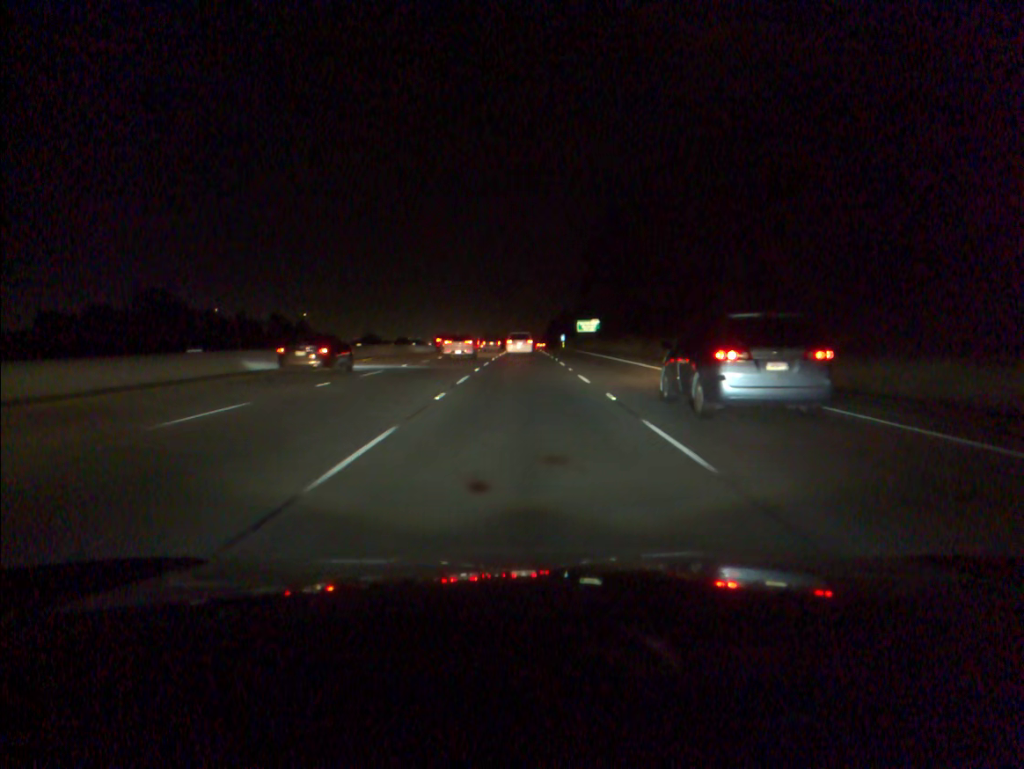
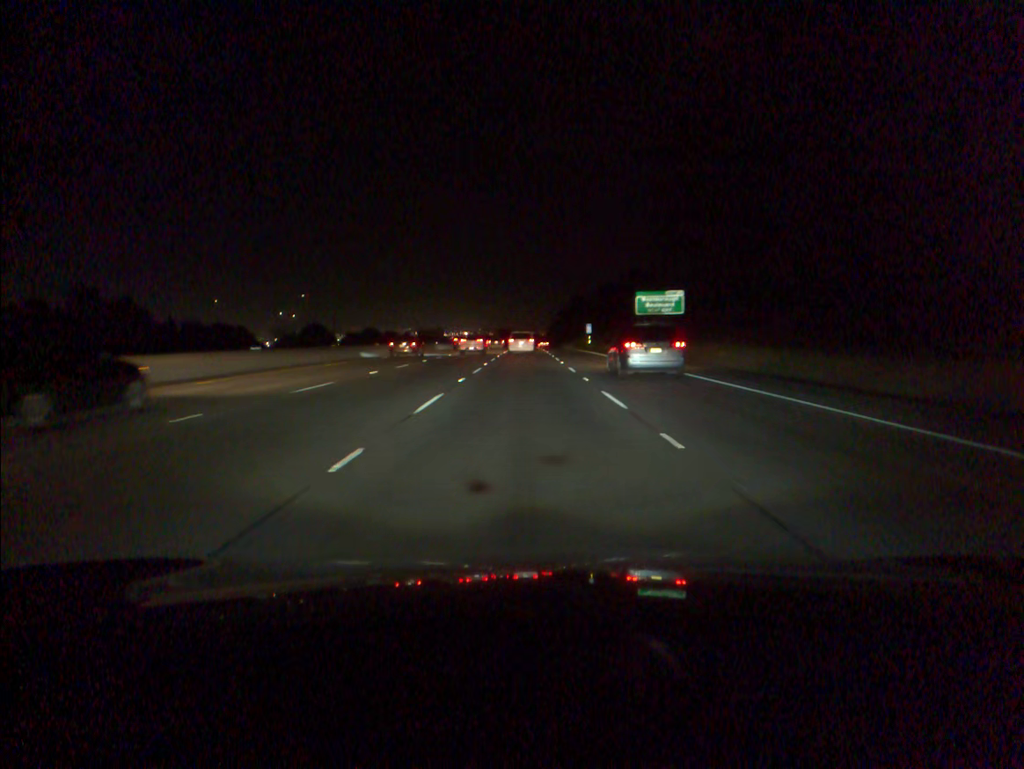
(0.0, +81.0) m; 0°
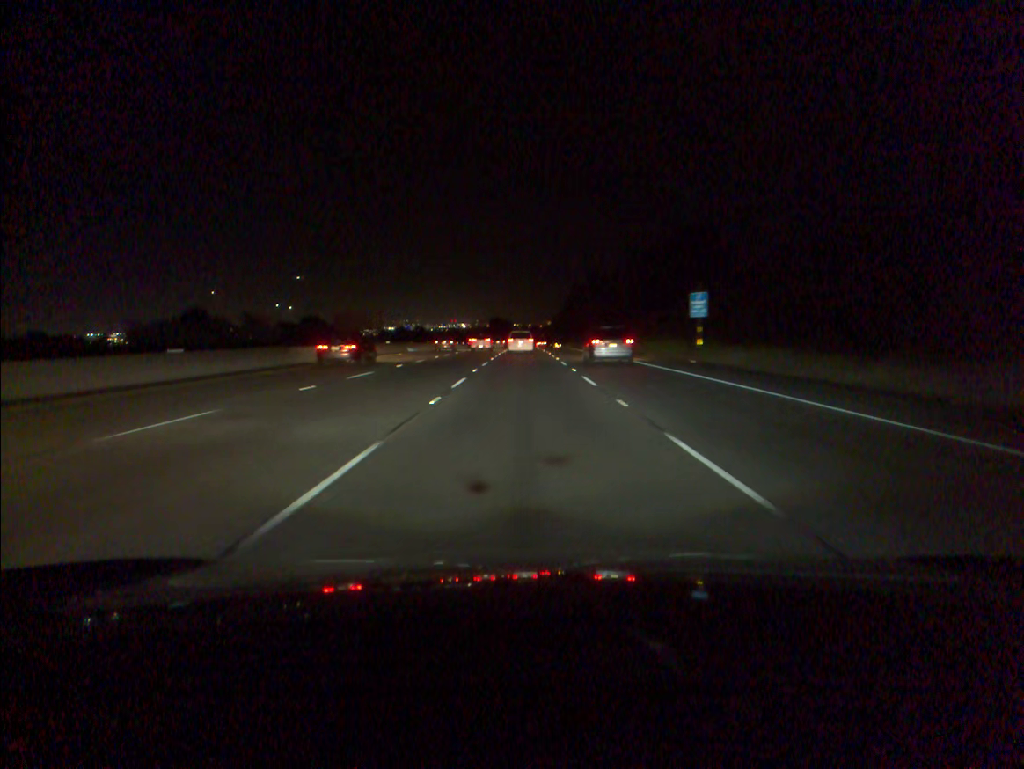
(+0.1, +81.8) m; 0°
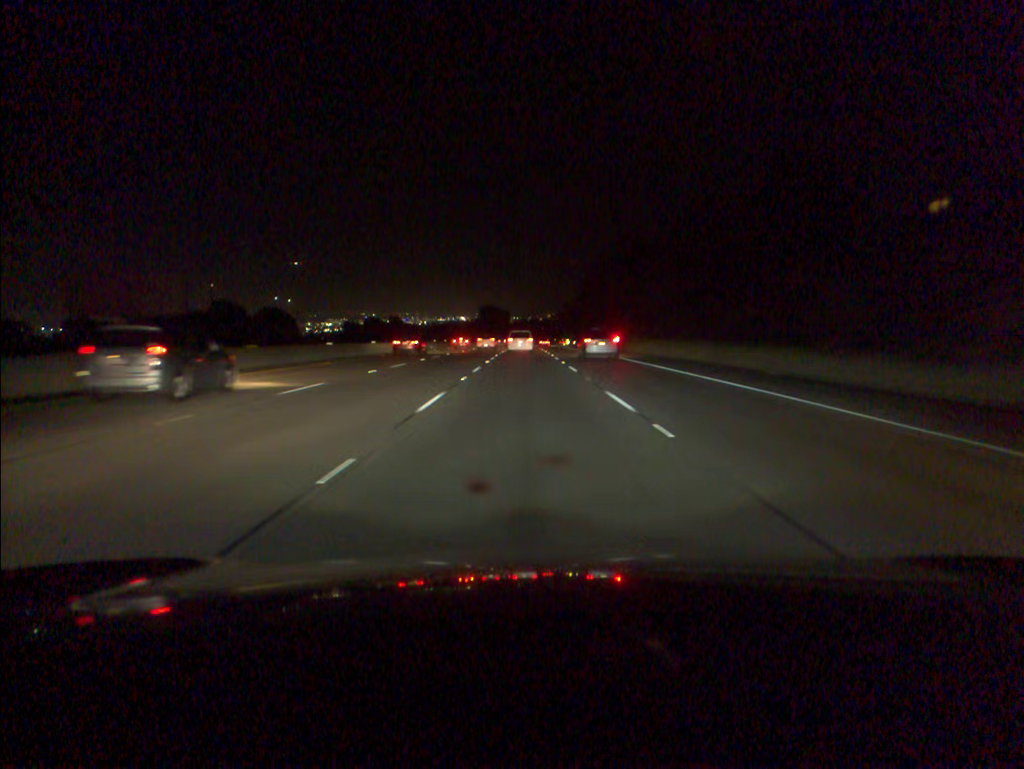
(0.0, +65.5) m; 0°
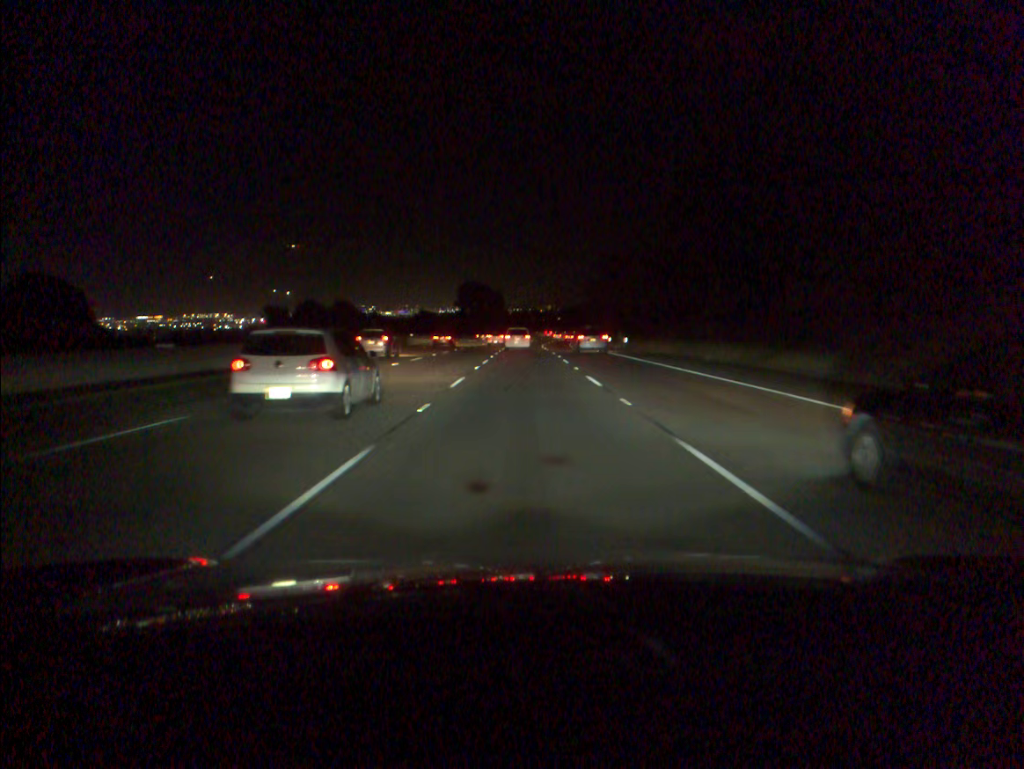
(0.0, +81.9) m; 0°
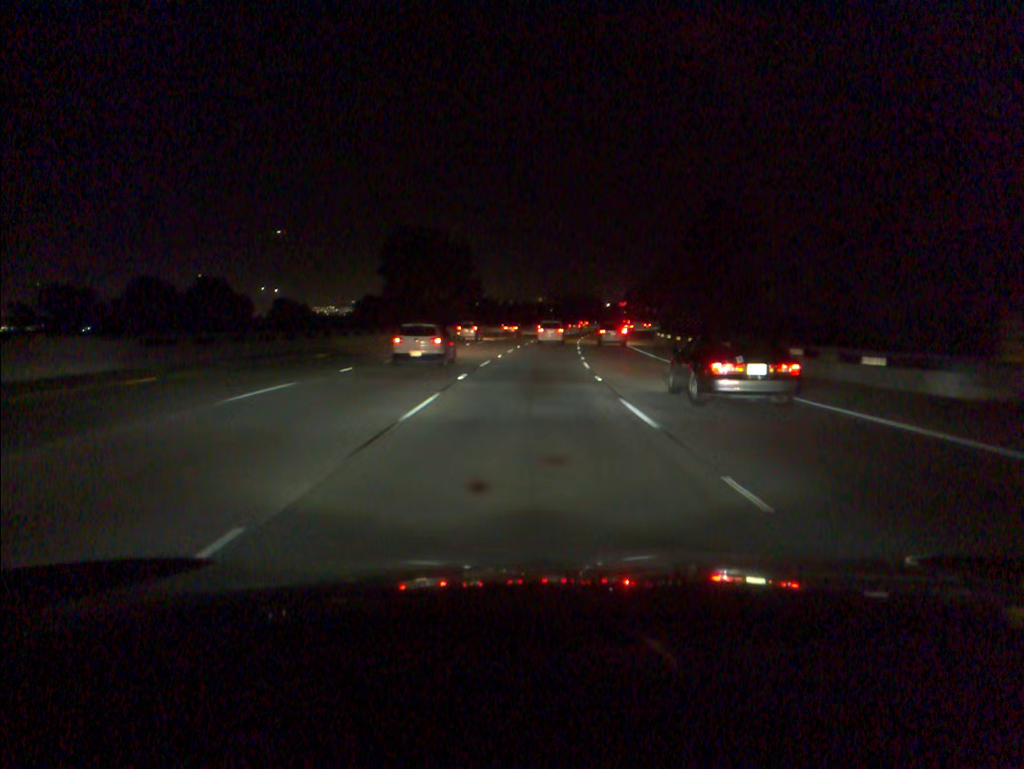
(0.0, +81.8) m; +1°
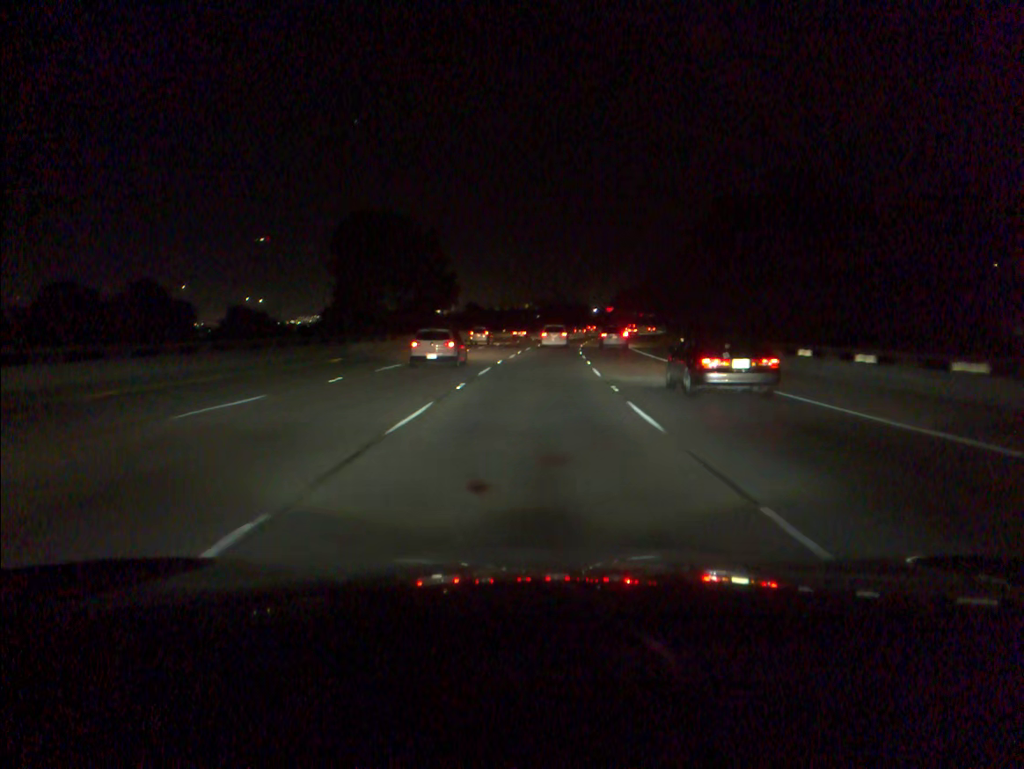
(+0.1, +16.4) m; +1°
